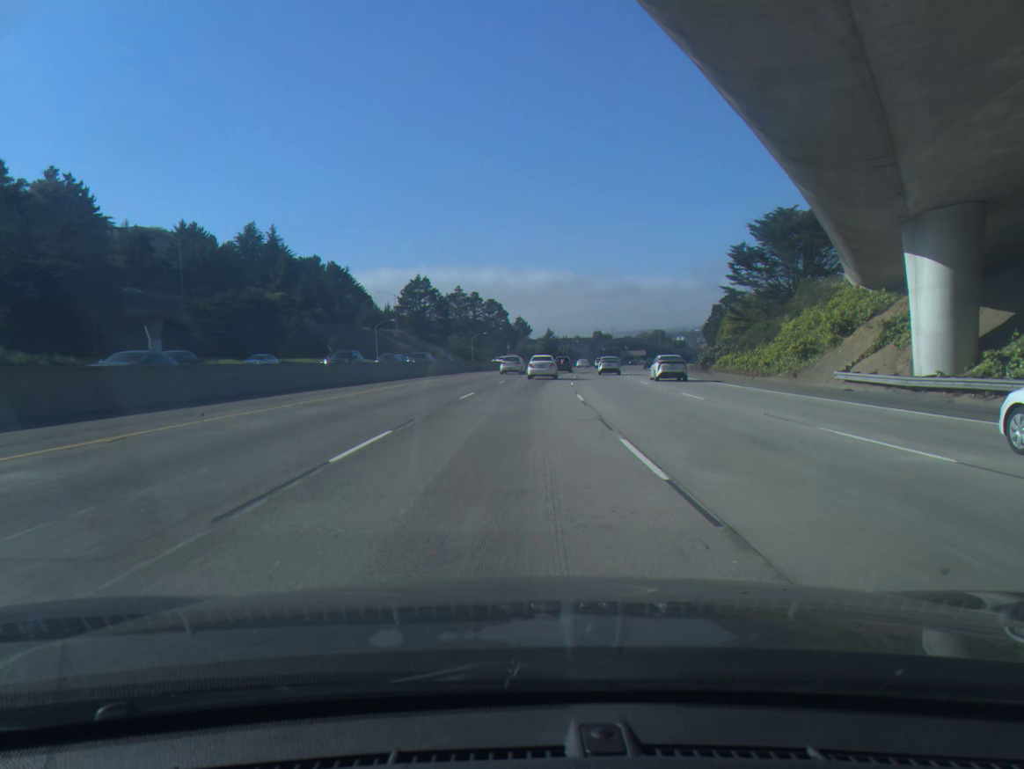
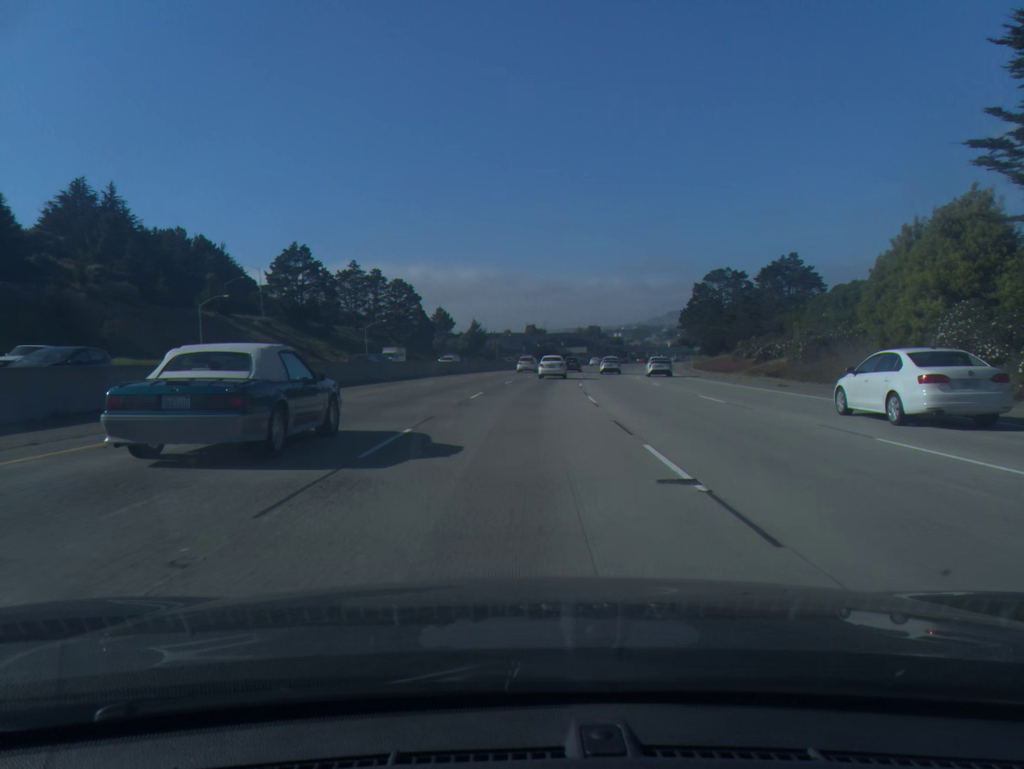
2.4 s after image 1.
(+2.6, +57.5) m; +5°
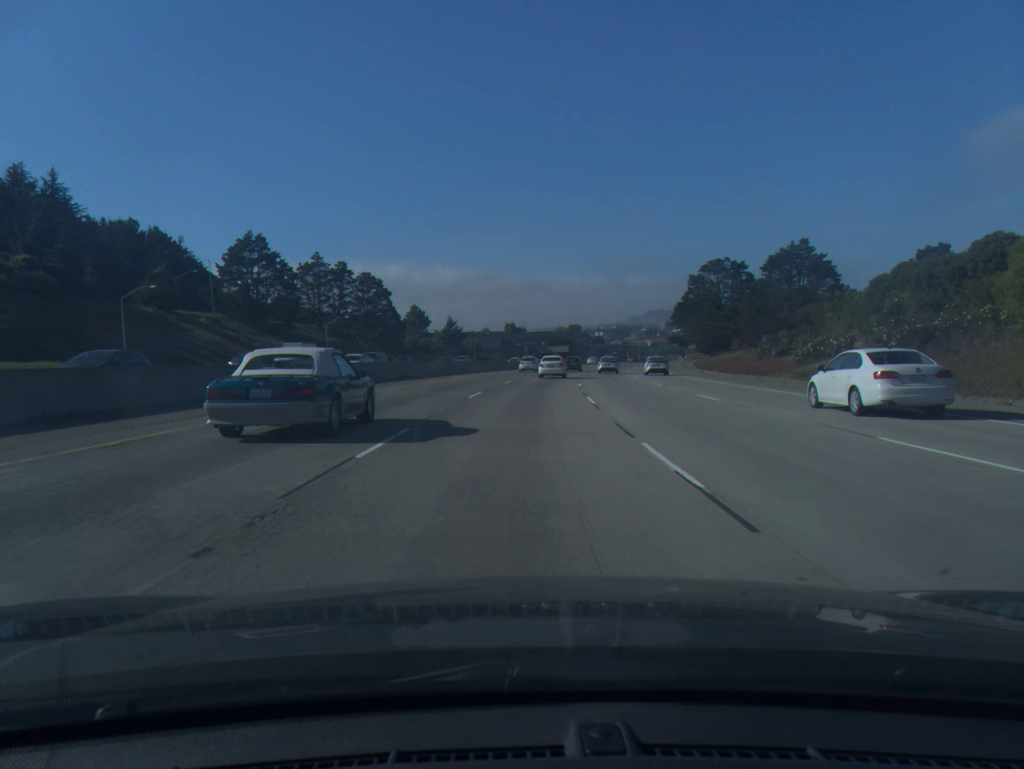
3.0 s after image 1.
(+0.2, +14.5) m; +1°
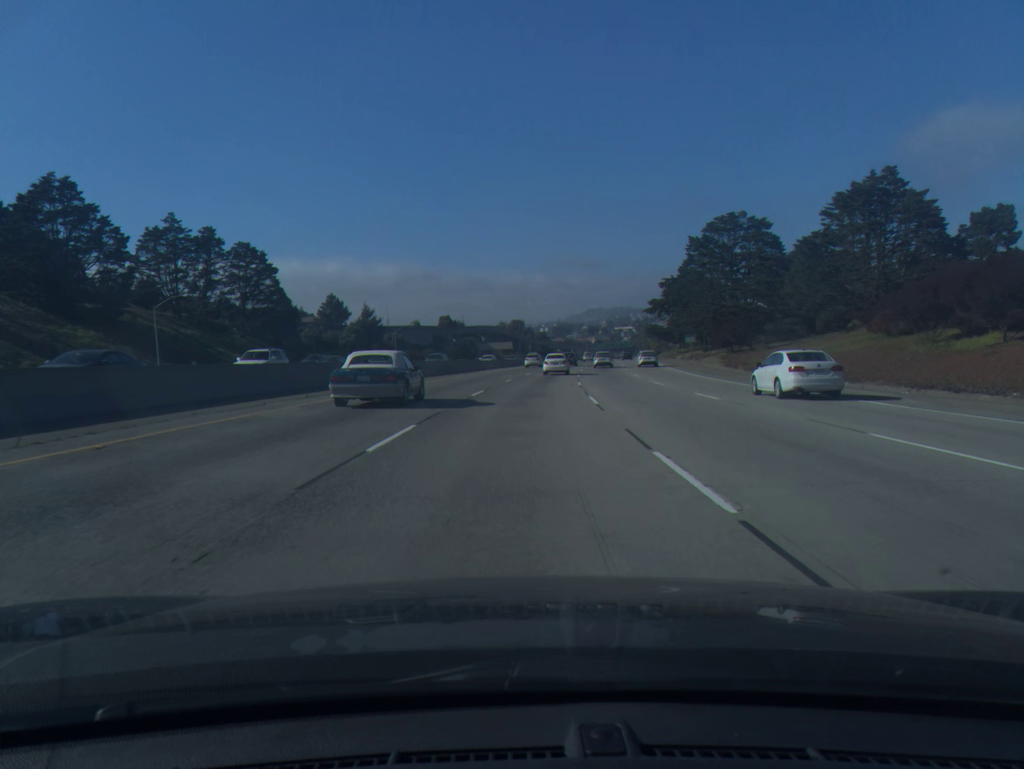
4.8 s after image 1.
(+1.6, +43.6) m; +4°
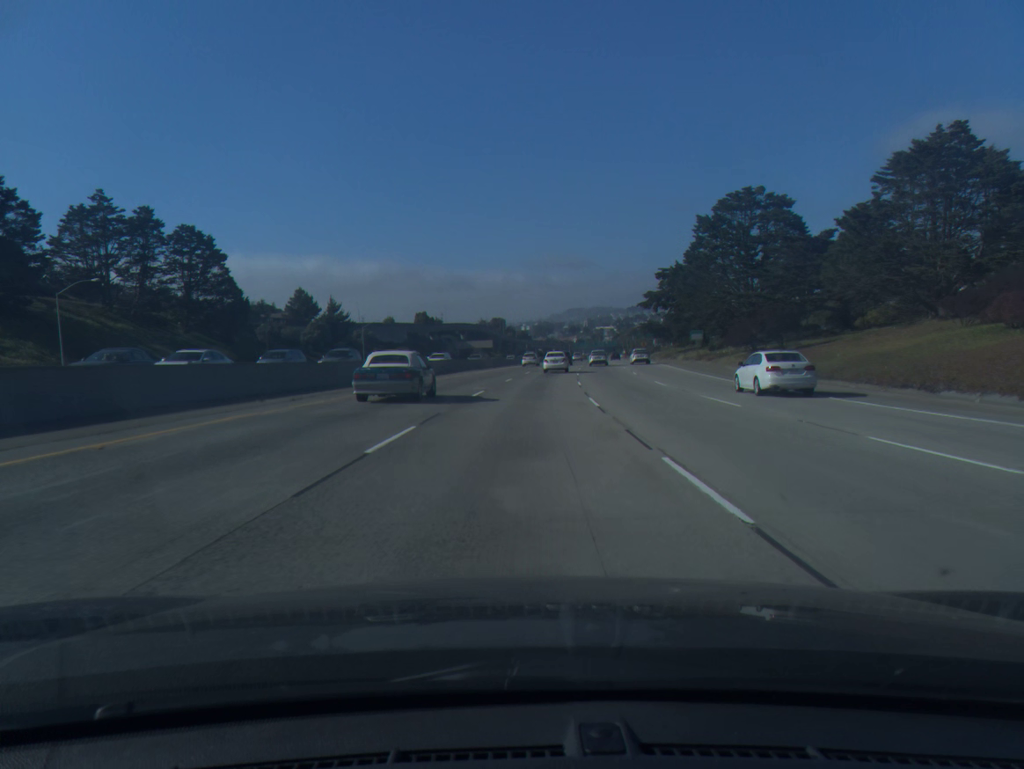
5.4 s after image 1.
(+0.2, +14.6) m; +1°
